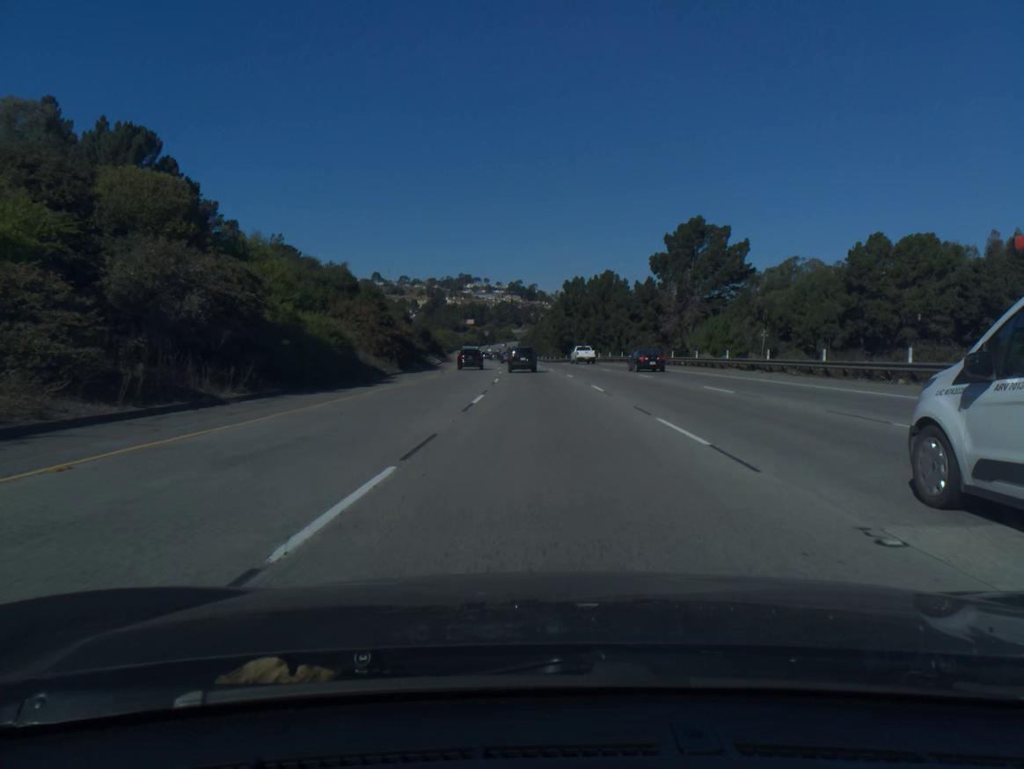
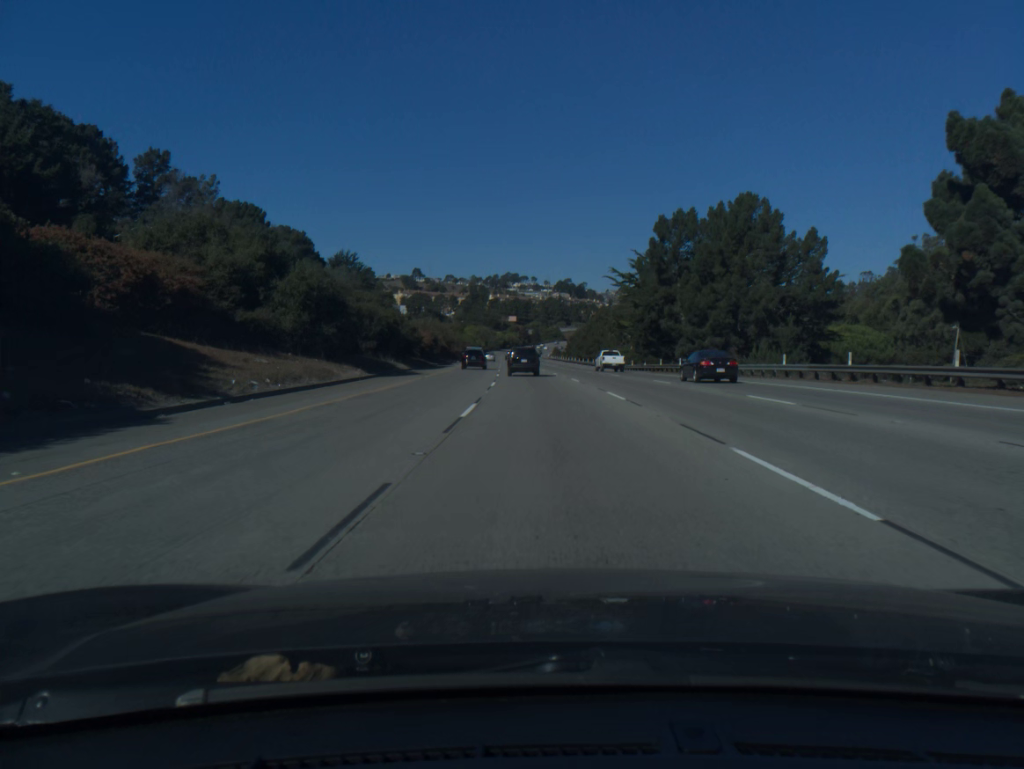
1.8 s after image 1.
(-2.0, +62.9) m; -4°
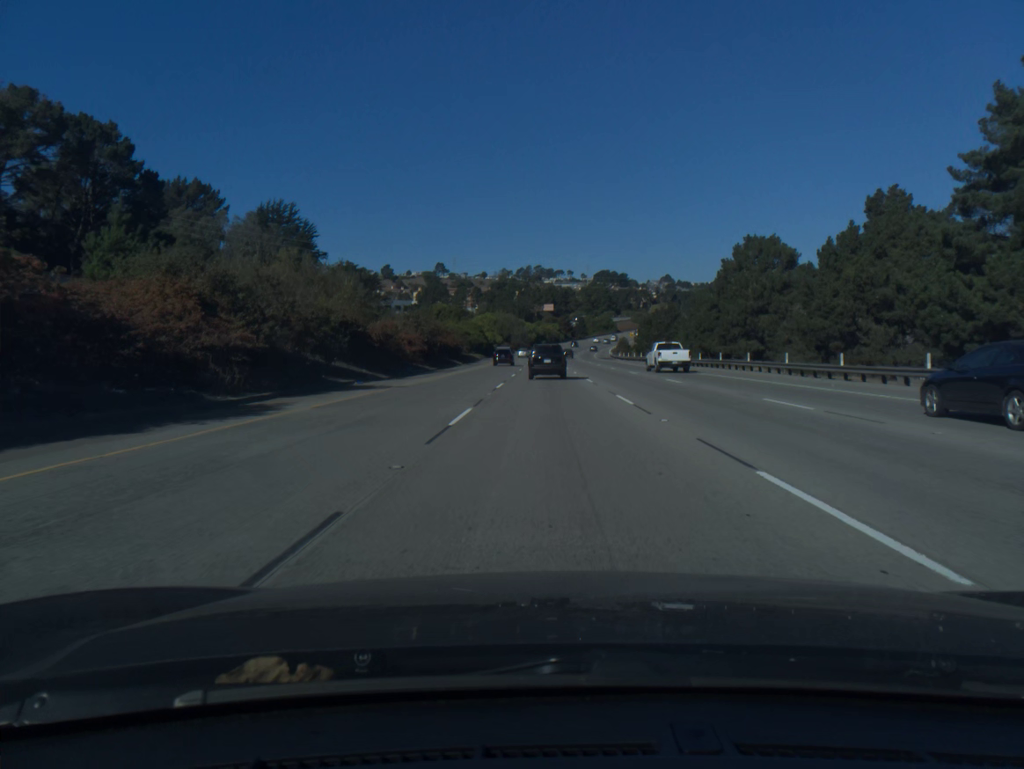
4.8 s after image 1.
(-3.9, +103.5) m; -3°
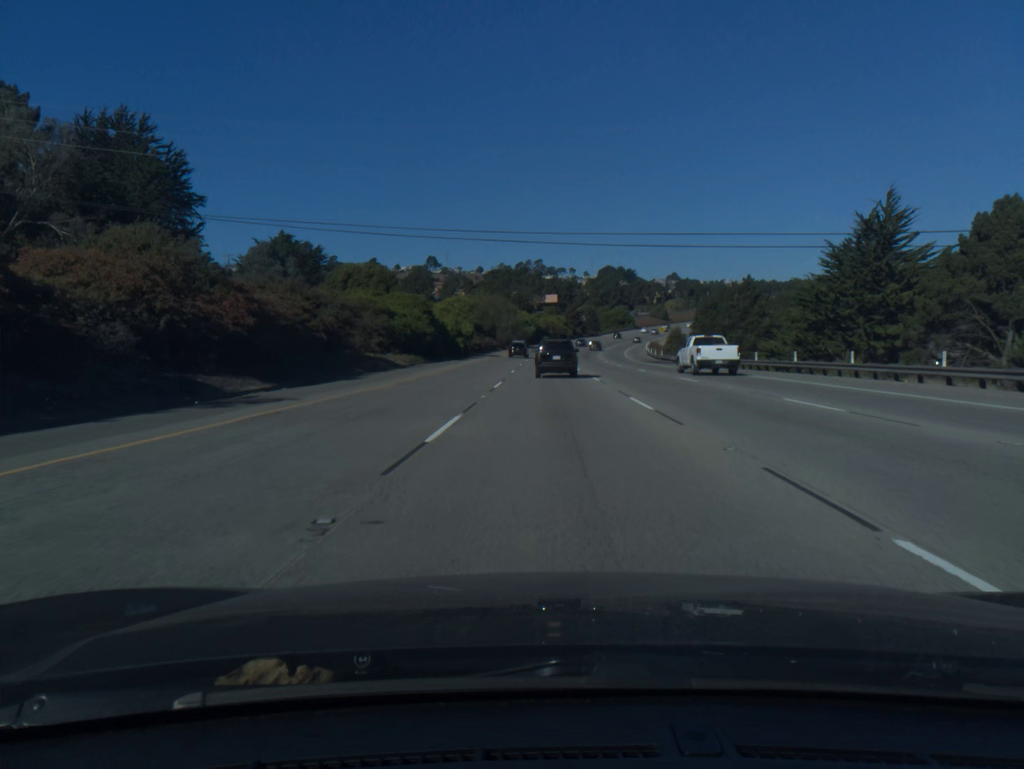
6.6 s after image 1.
(-0.1, +61.4) m; 0°
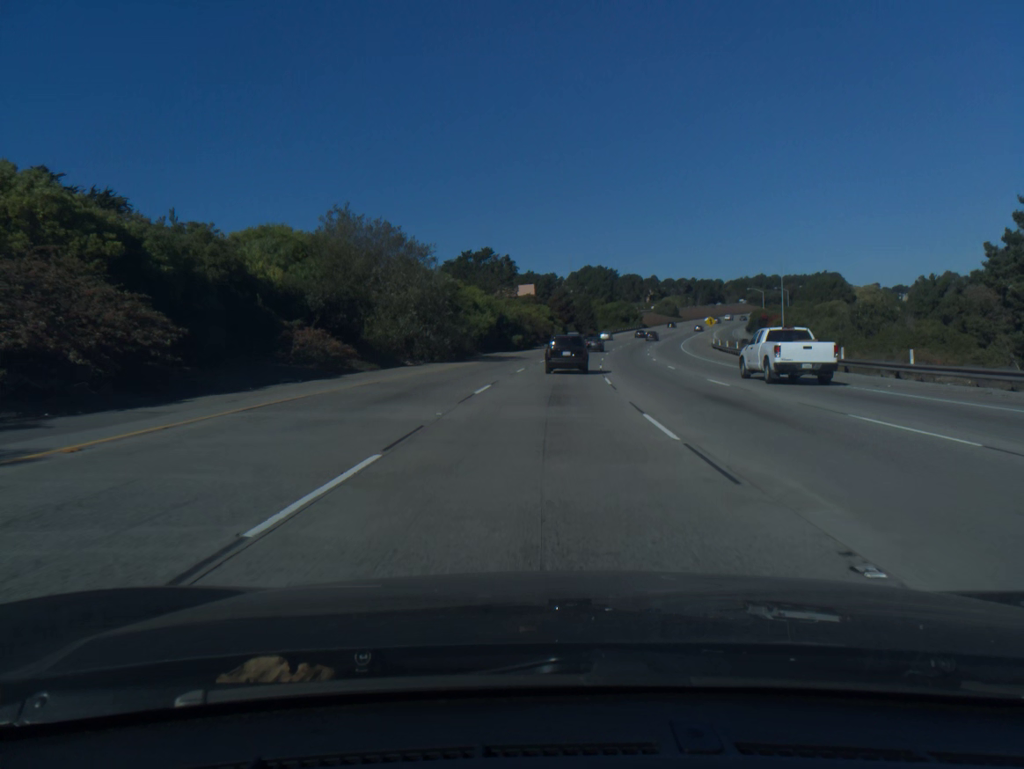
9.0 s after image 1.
(+0.8, +78.4) m; +2°
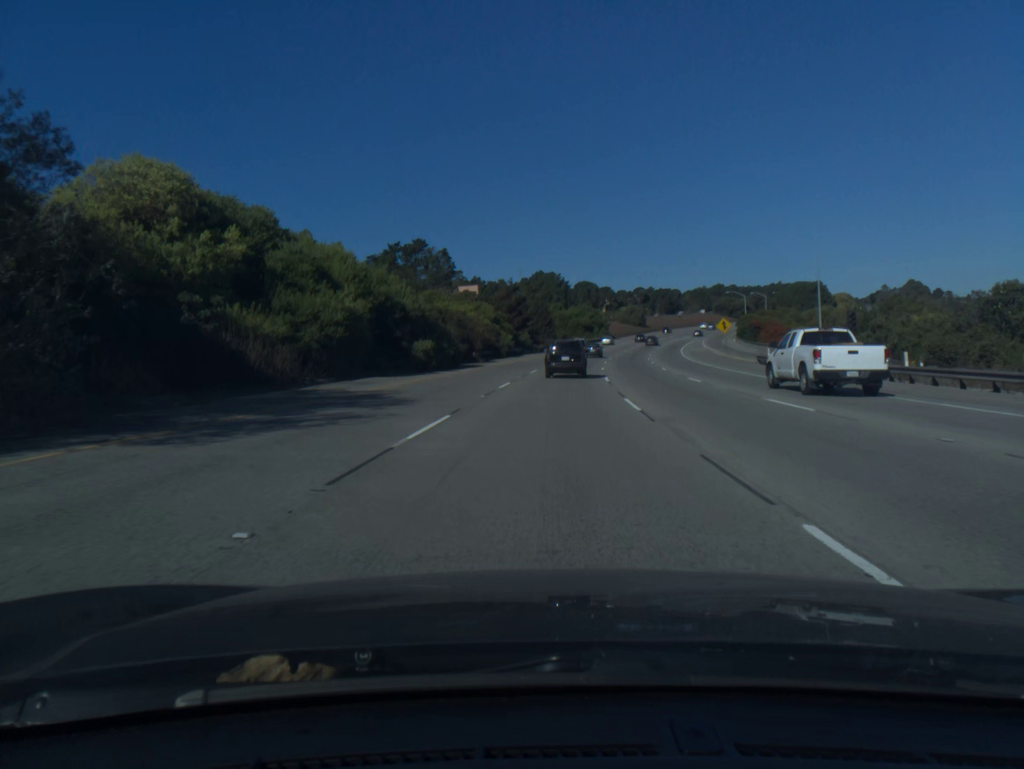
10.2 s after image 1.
(+1.0, +37.9) m; +3°
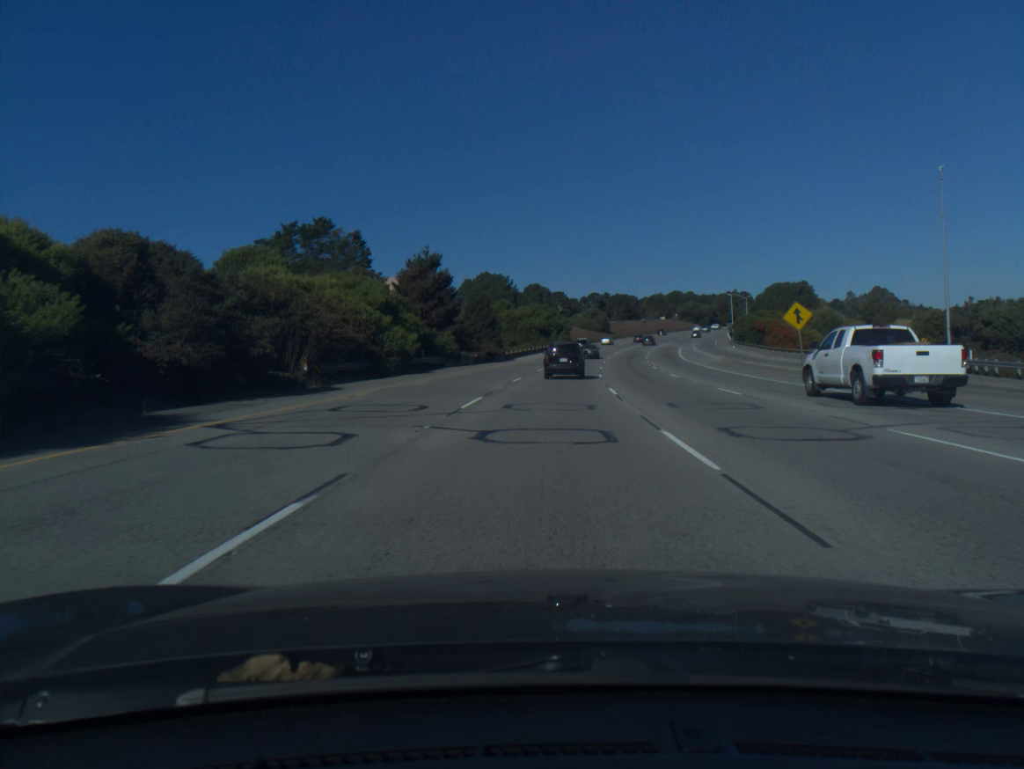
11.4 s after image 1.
(+1.2, +37.4) m; +4°
